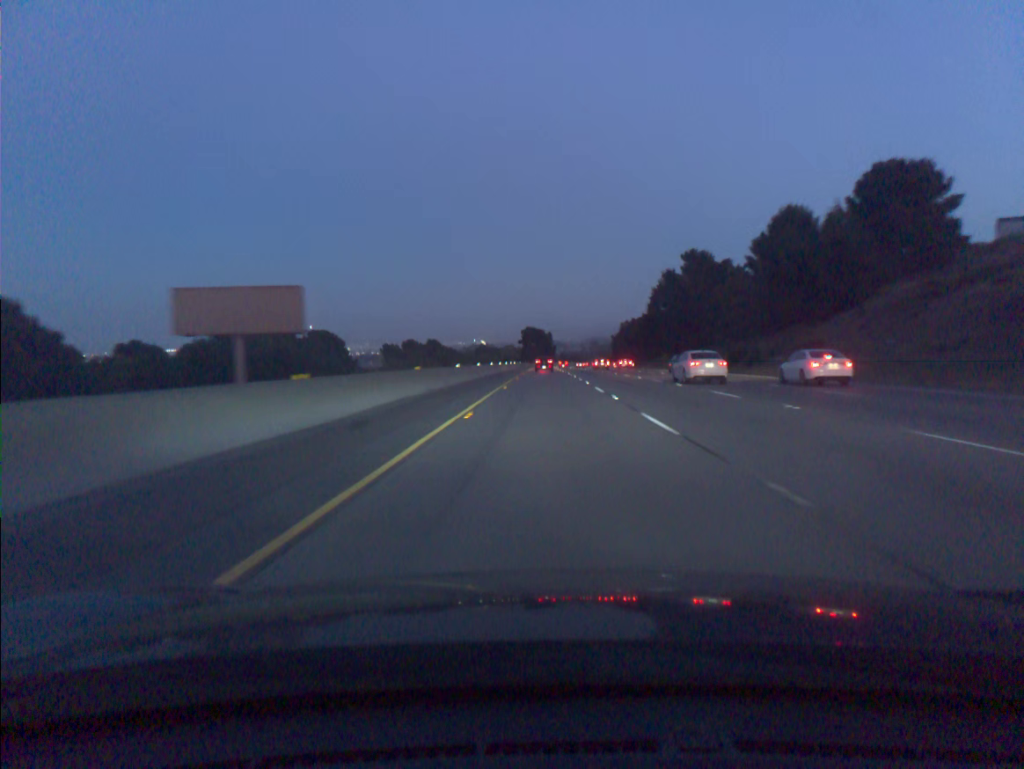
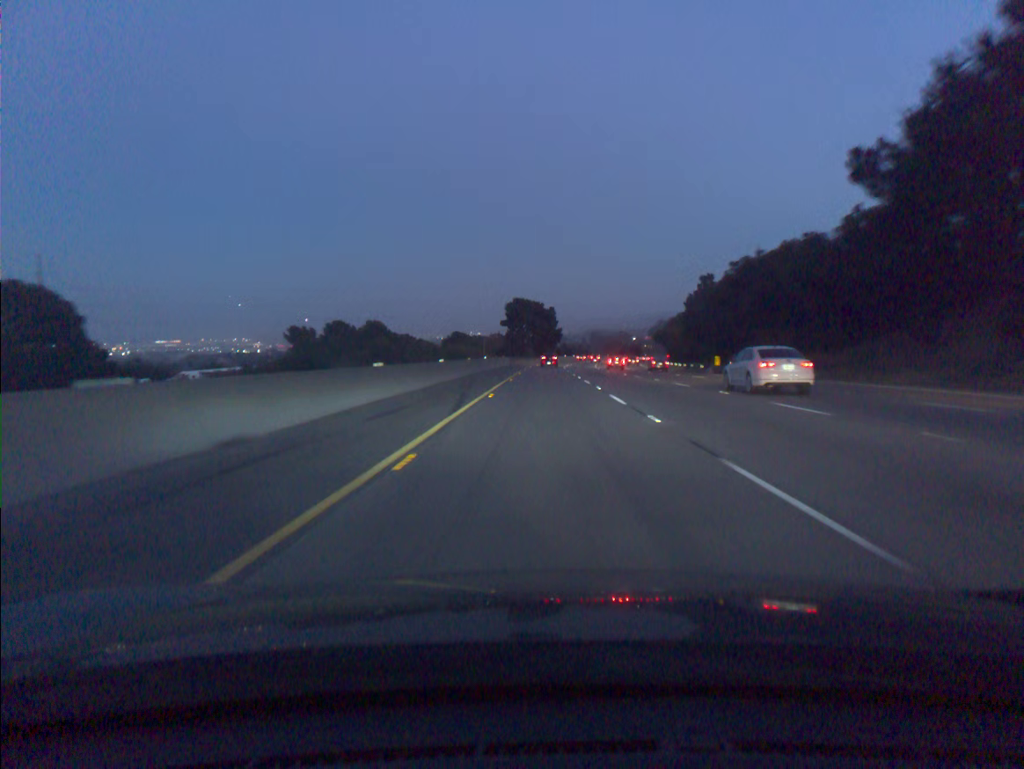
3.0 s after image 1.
(+0.1, +94.9) m; 0°
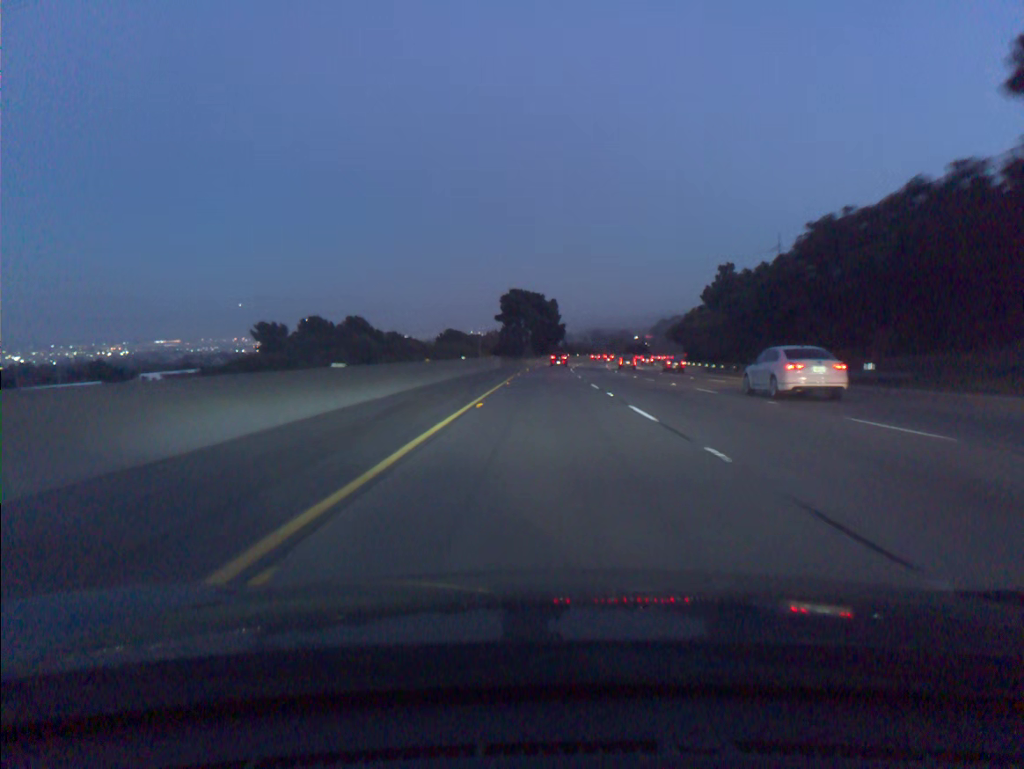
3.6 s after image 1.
(0.0, +19.3) m; 0°
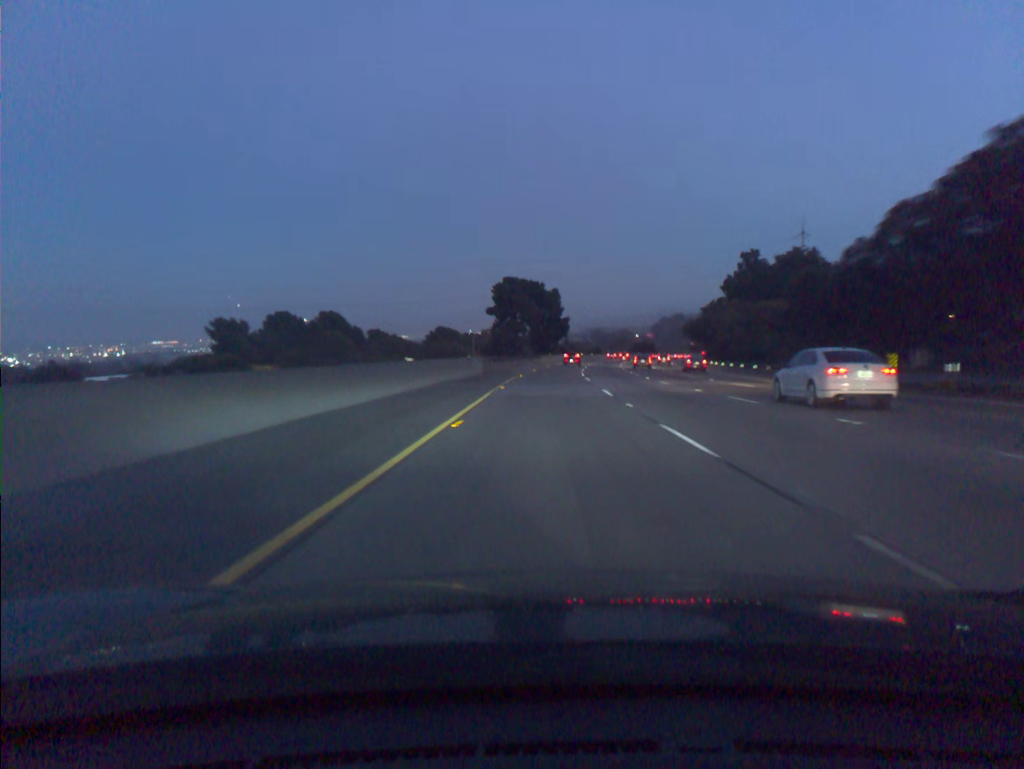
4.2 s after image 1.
(0.0, +19.5) m; 0°
